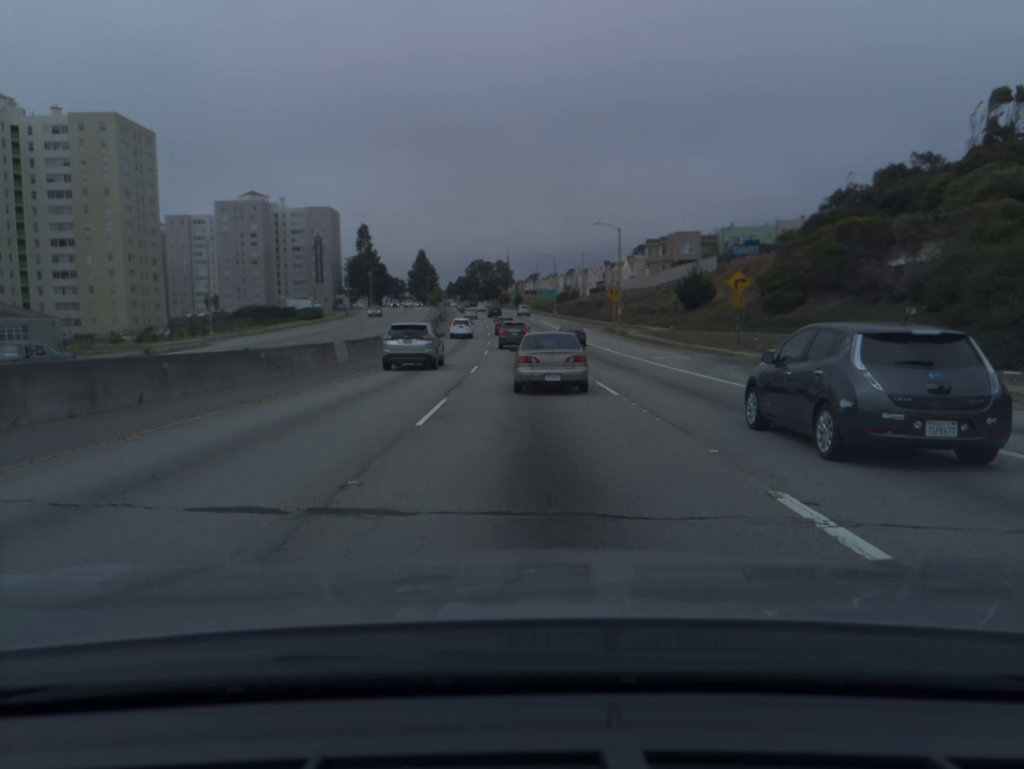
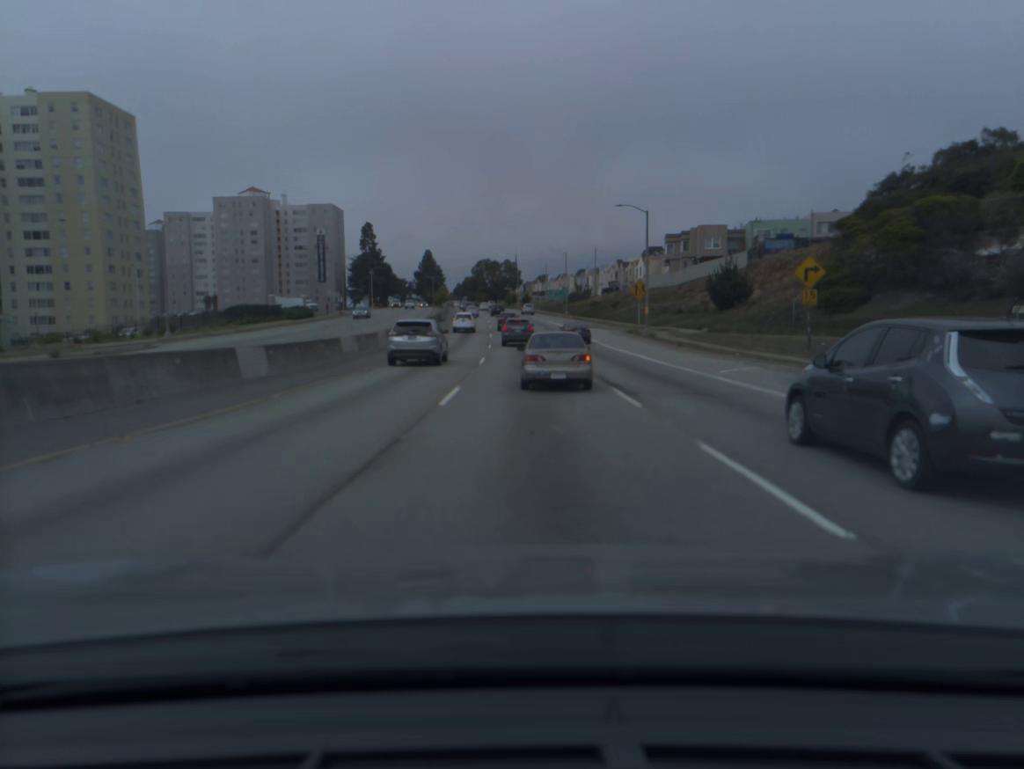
(-0.1, +11.9) m; -1°
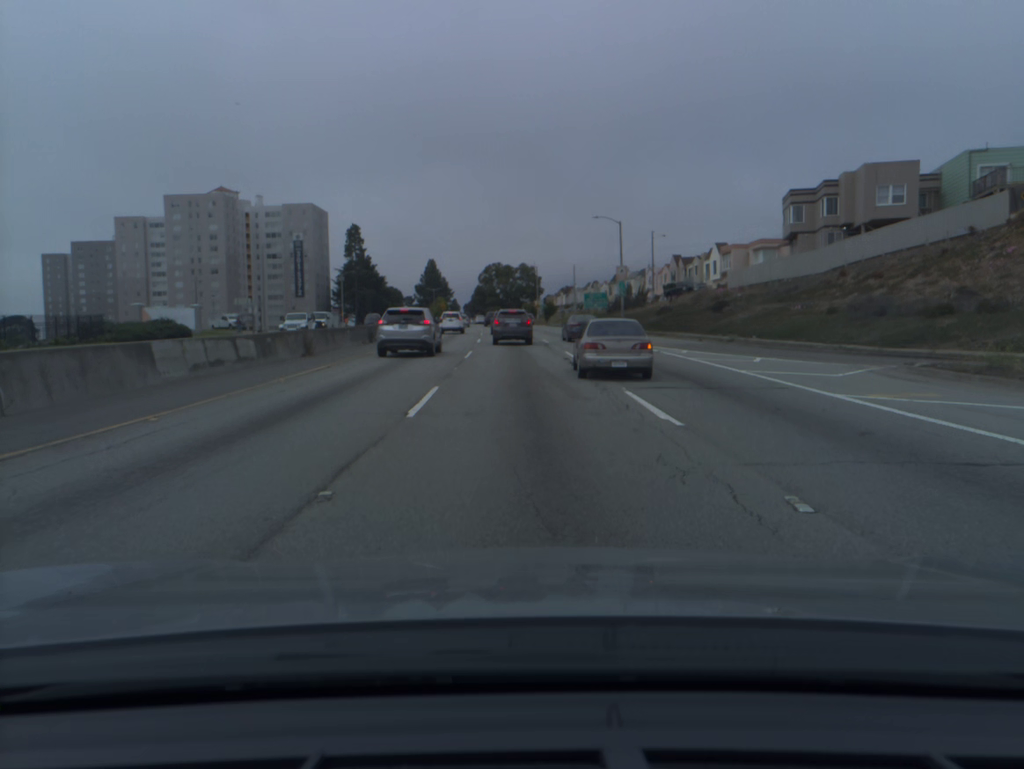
(-0.4, +47.6) m; -1°
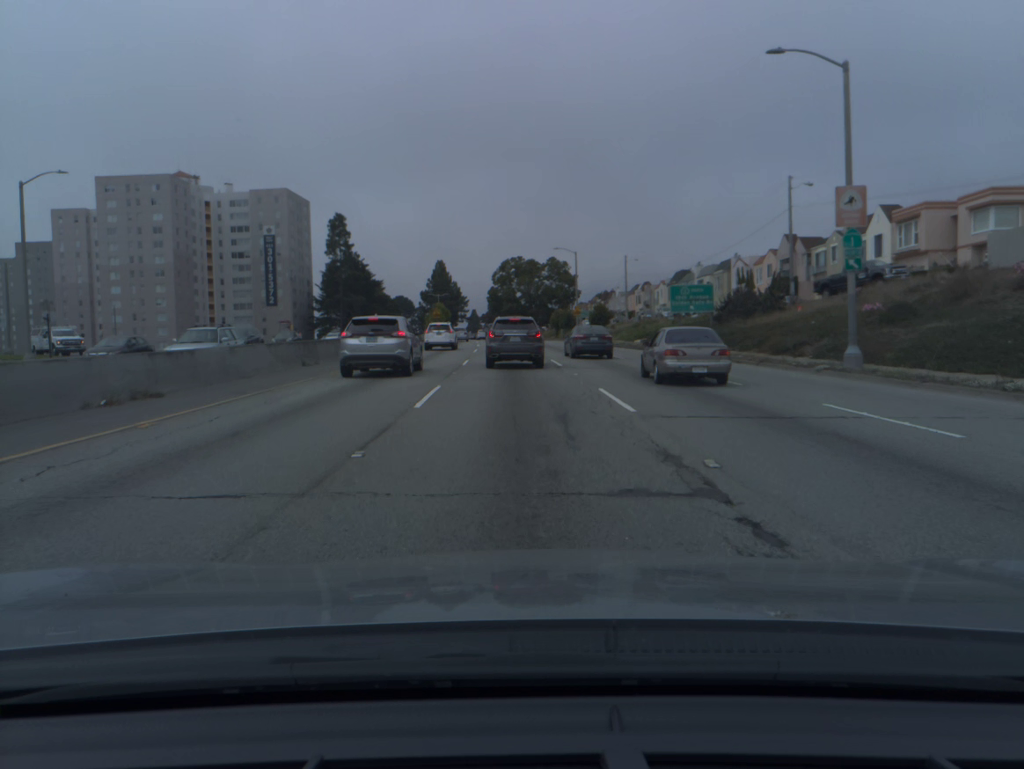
(-0.6, +42.5) m; -2°
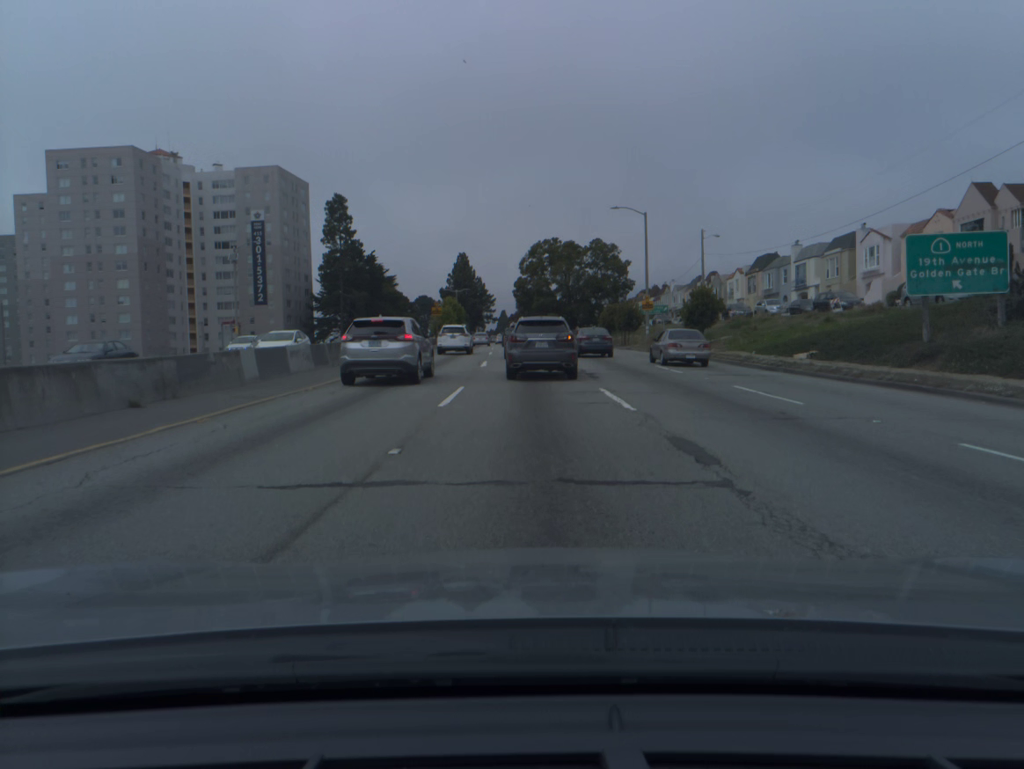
(-0.7, +29.4) m; -2°
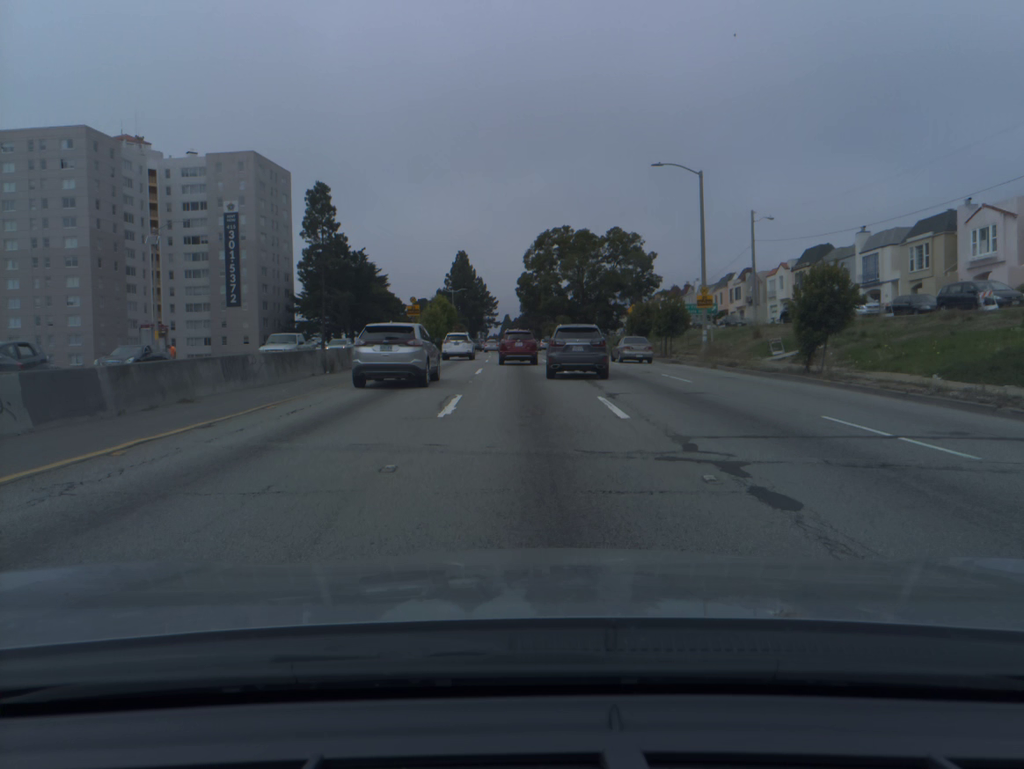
(0.0, +15.5) m; 0°
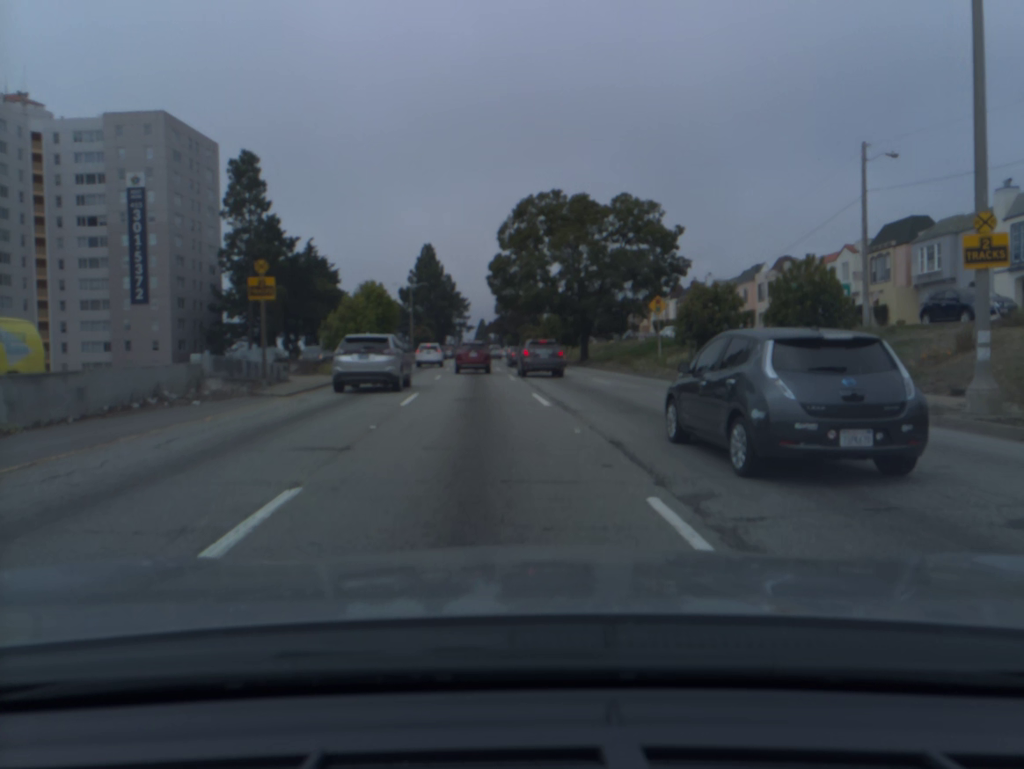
(+0.1, +24.7) m; +2°
